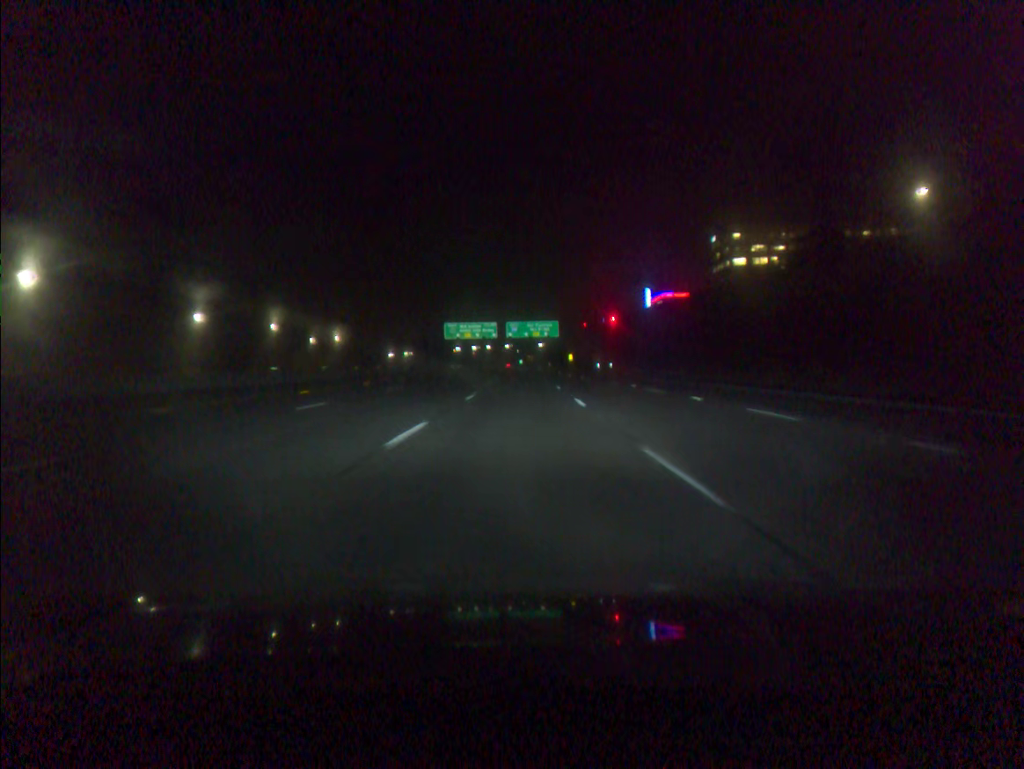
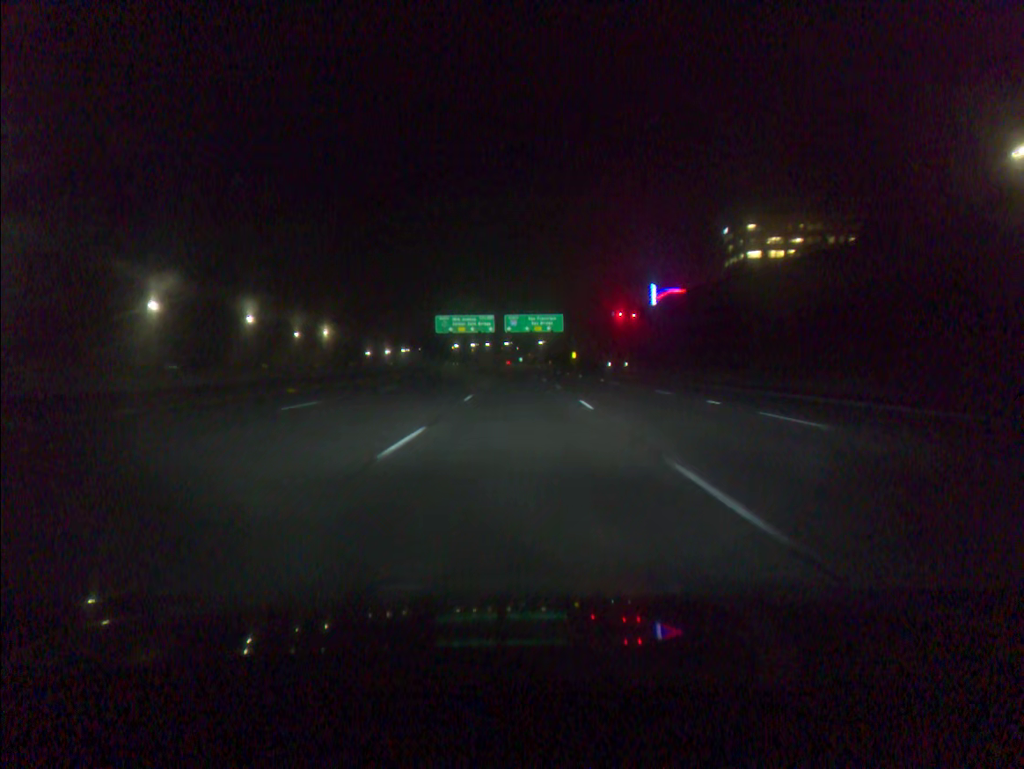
(0.0, +15.7) m; 0°
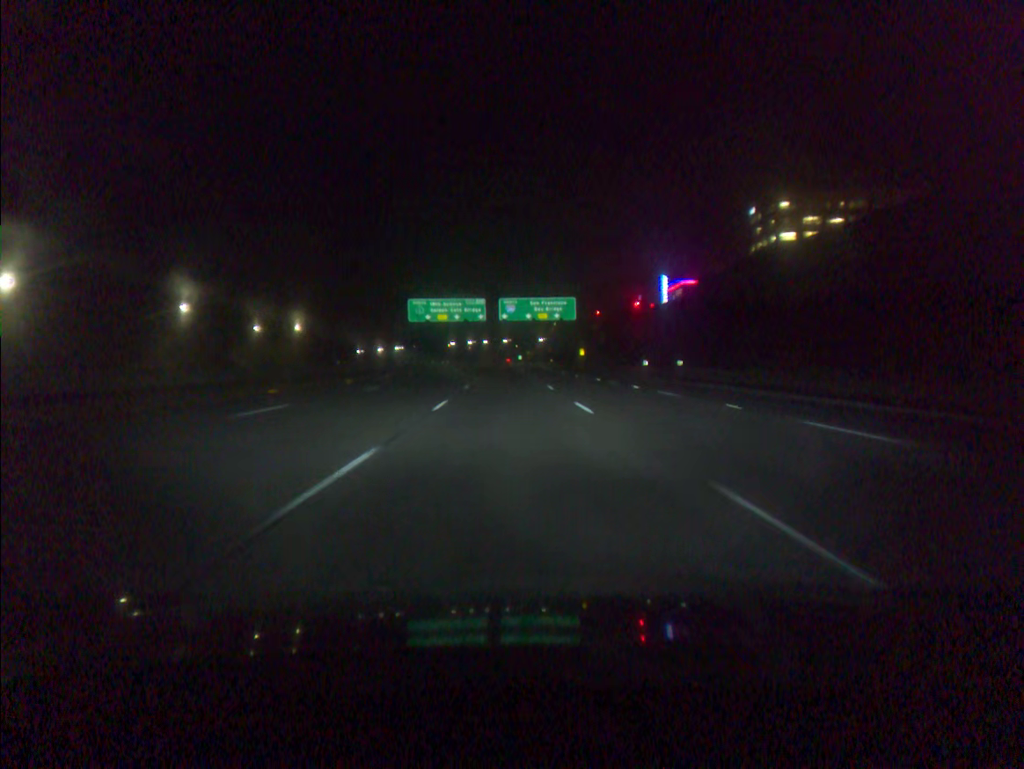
(+0.1, +31.4) m; 0°
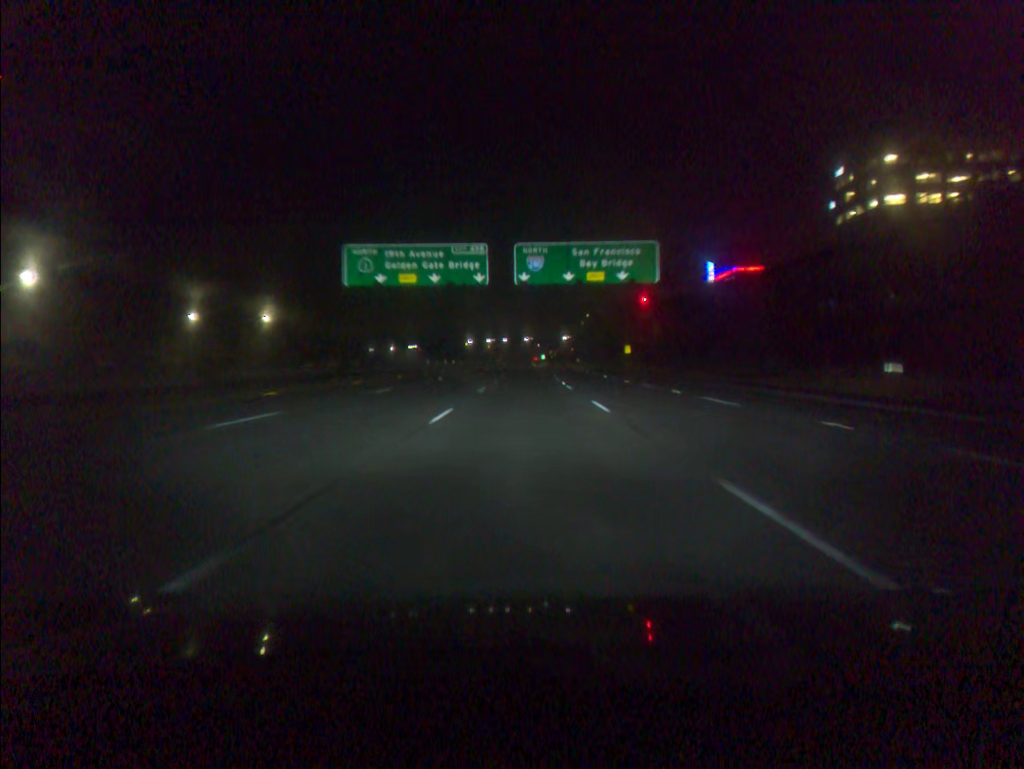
(-0.7, +47.2) m; -2°
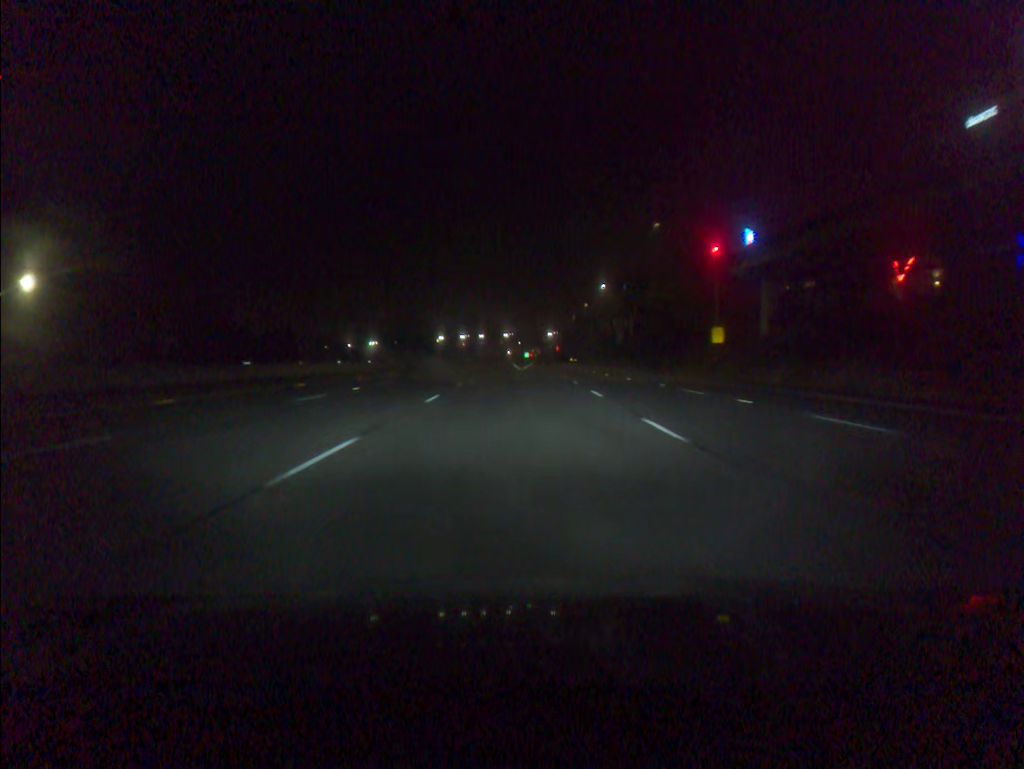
(+1.3, +78.6) m; +1°
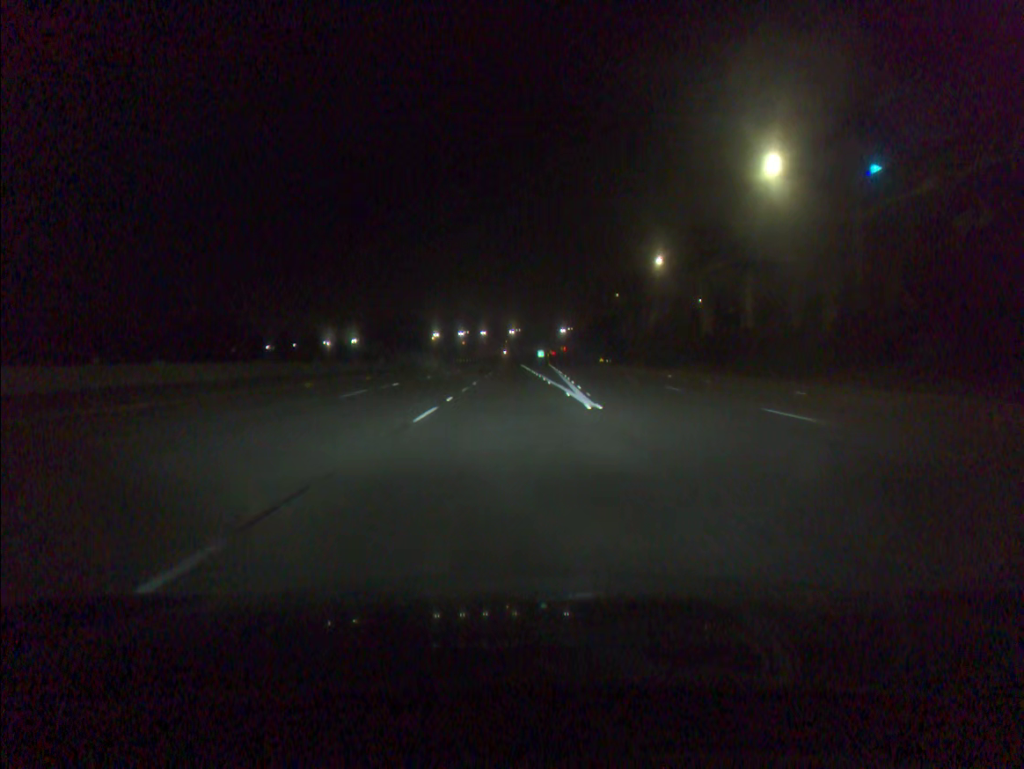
(-1.5, +78.4) m; 0°
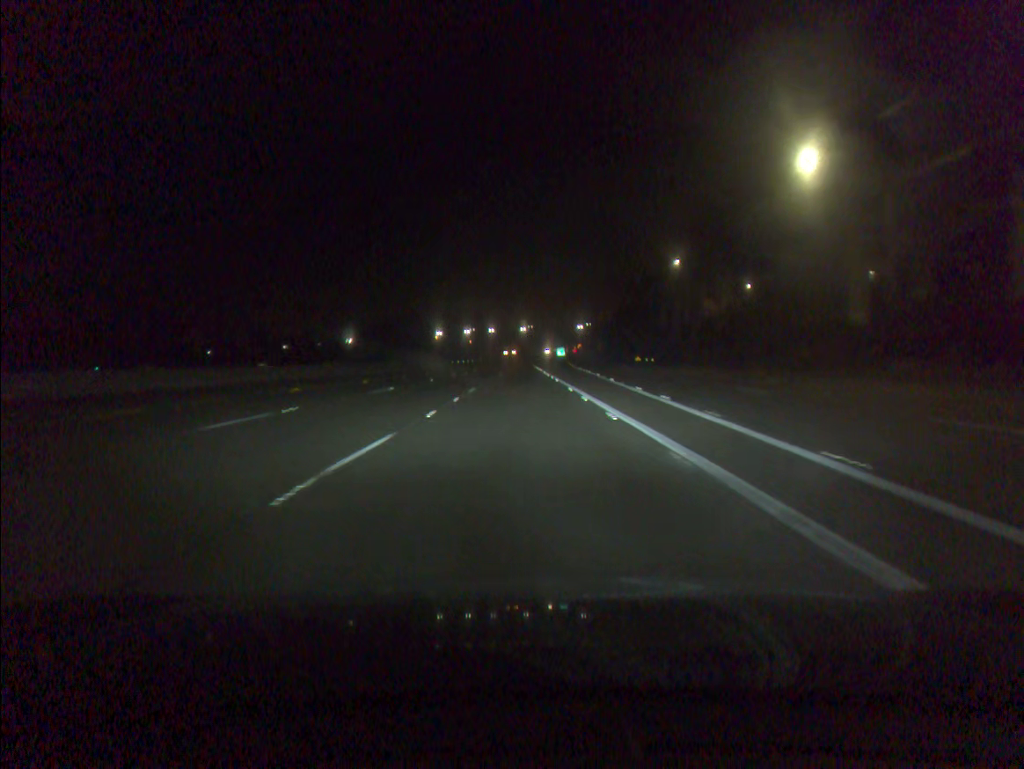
(-0.2, +47.0) m; -1°
